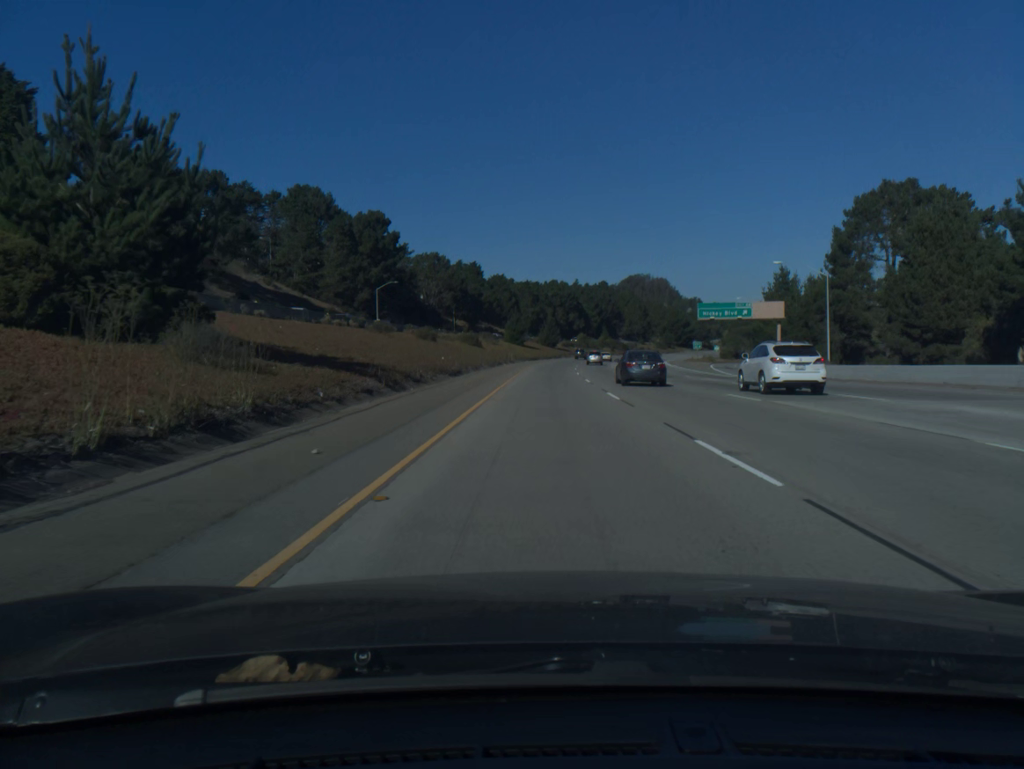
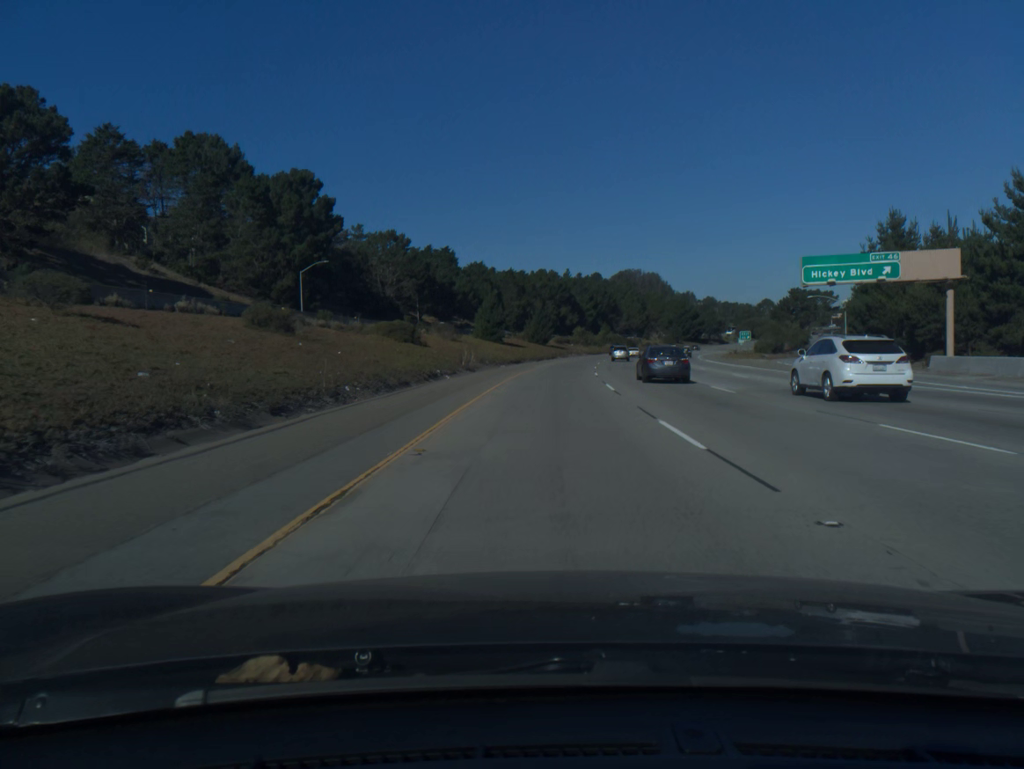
(+0.3, +41.2) m; +1°
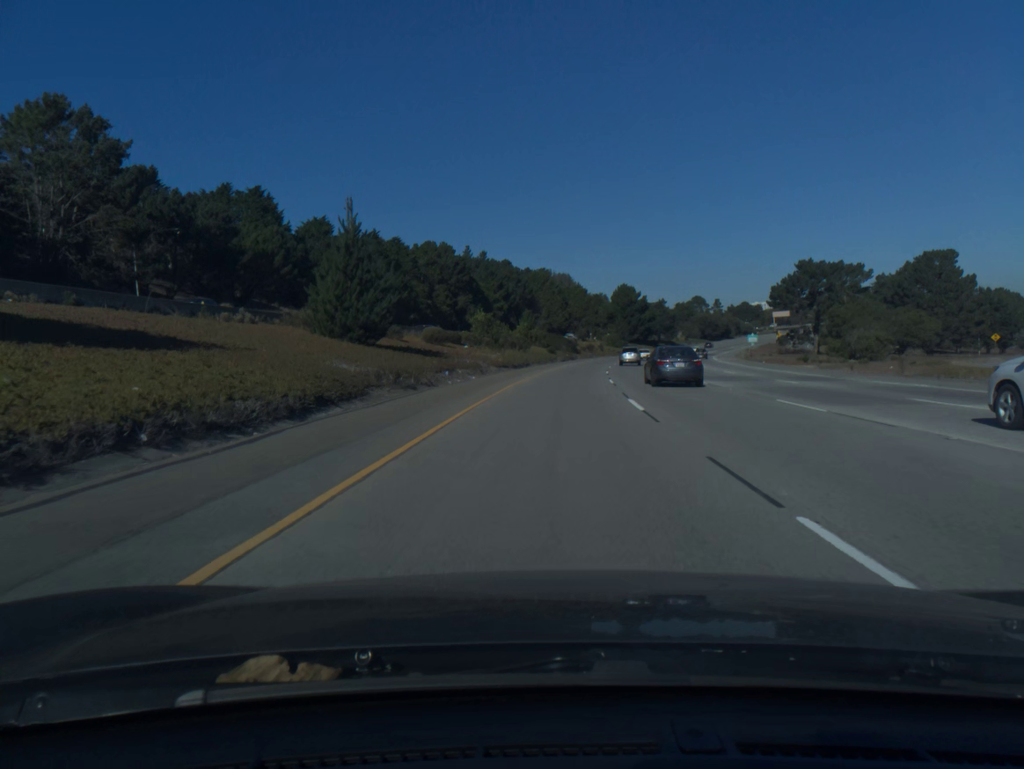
(+4.2, +81.0) m; +6°
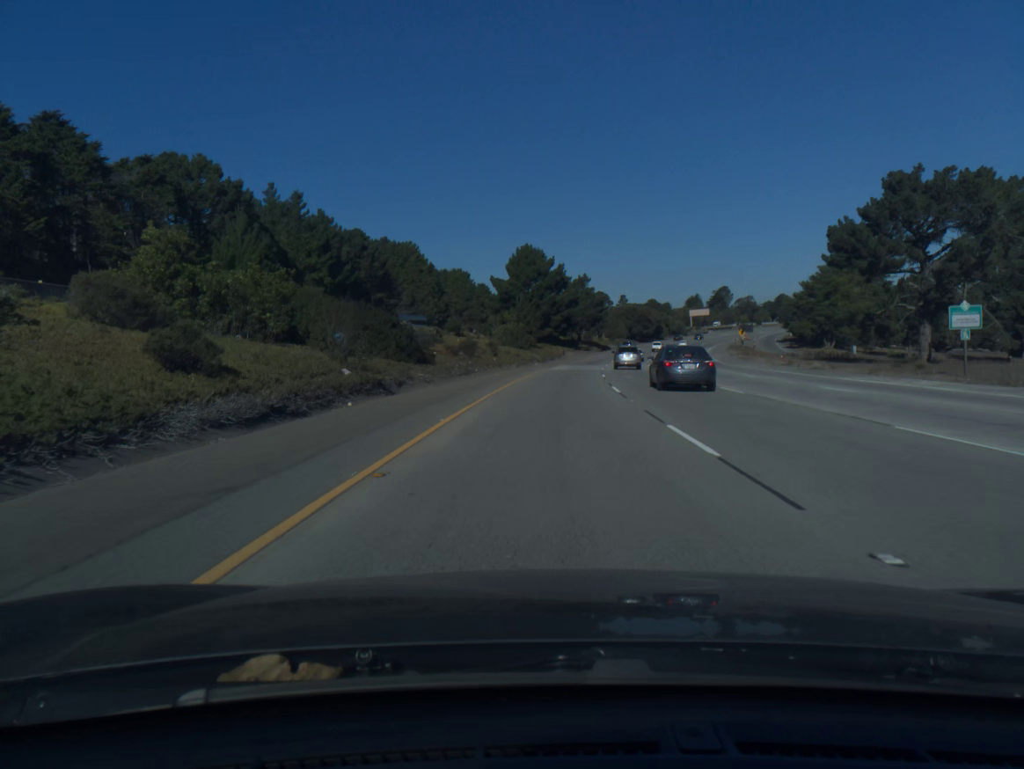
(+5.6, +80.5) m; +8°
